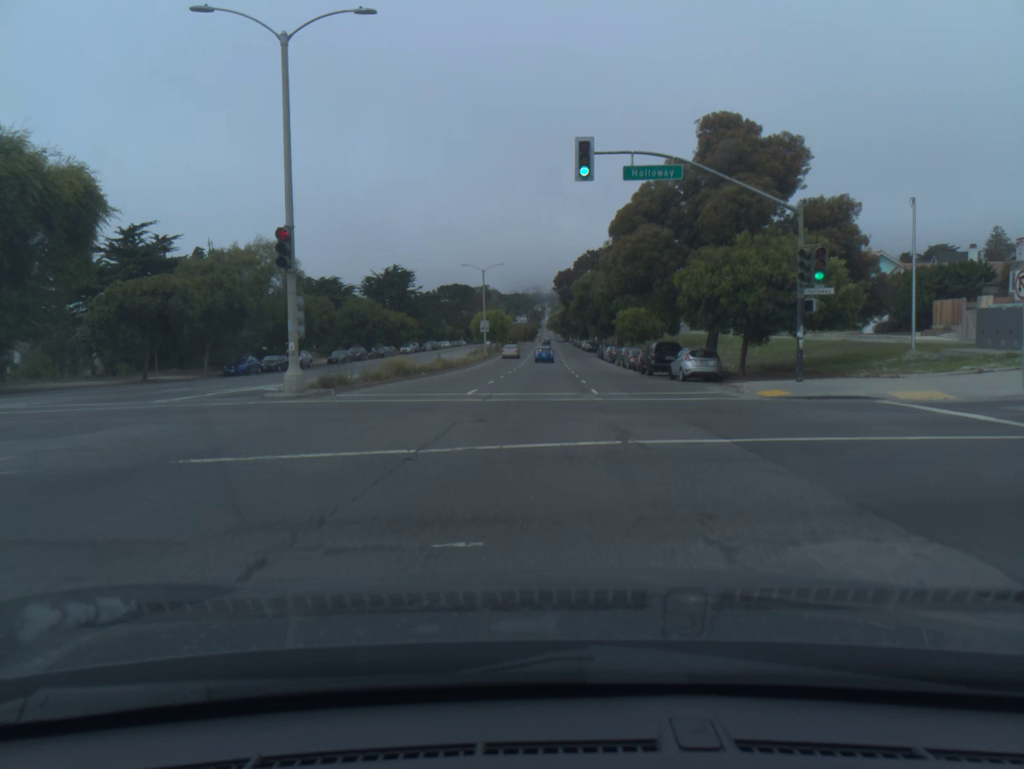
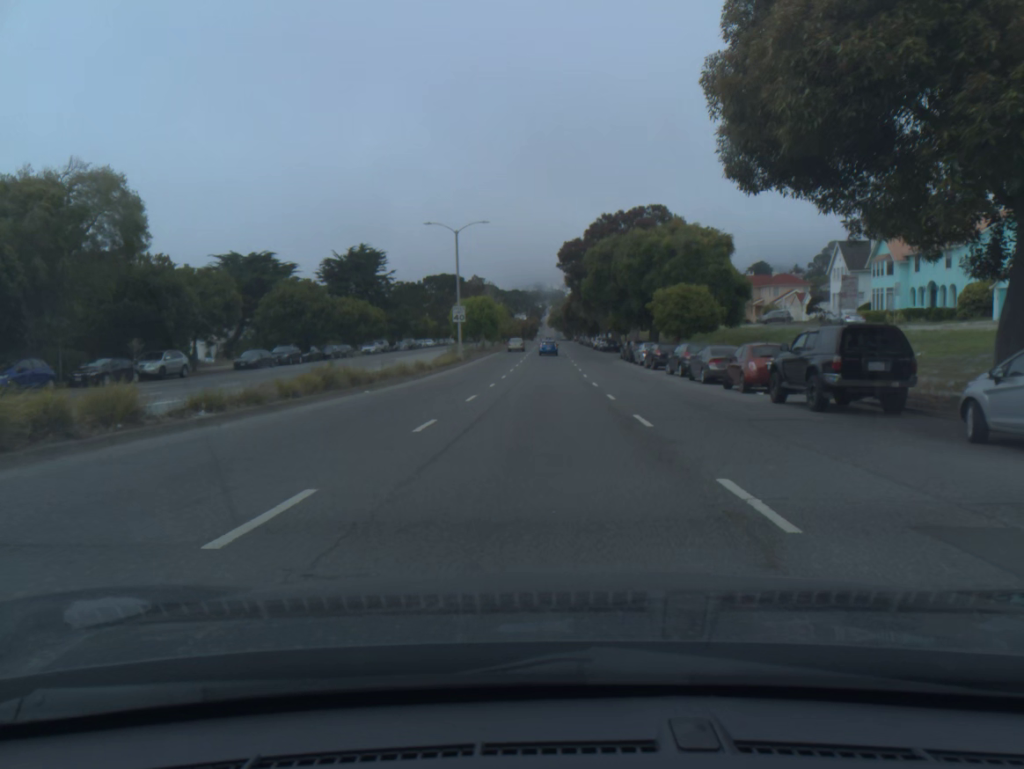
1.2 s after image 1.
(0.0, +24.9) m; 0°
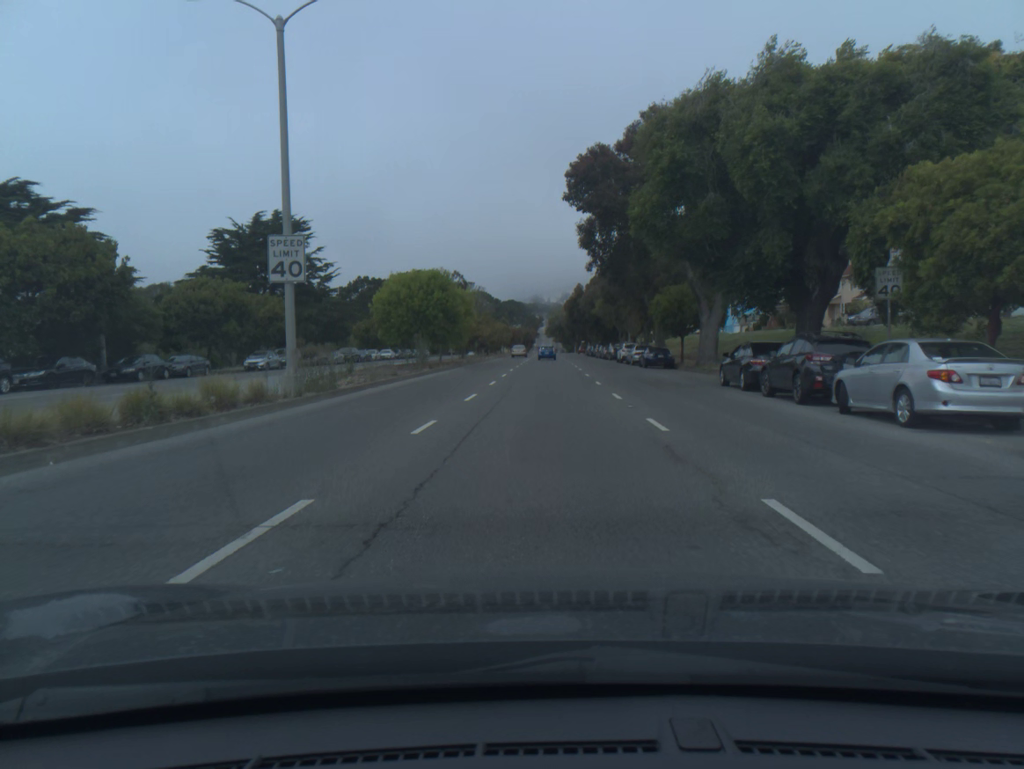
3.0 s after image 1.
(+0.3, +37.4) m; 0°
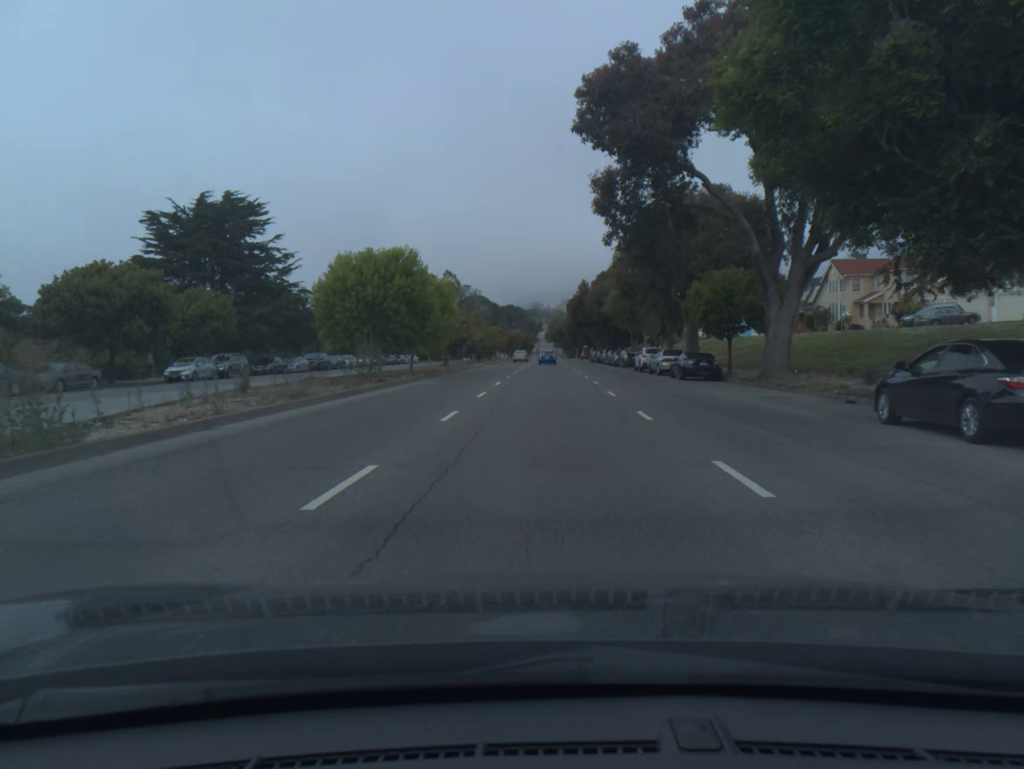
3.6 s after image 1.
(0.0, +12.4) m; 0°
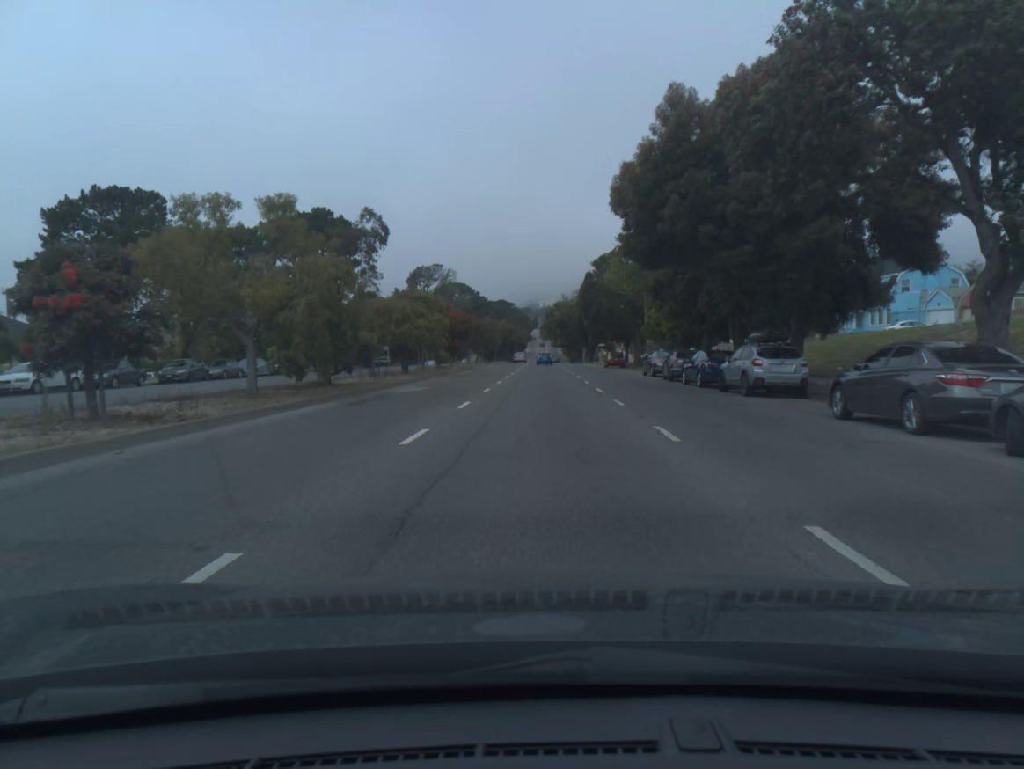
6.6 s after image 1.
(+0.4, +61.6) m; 0°
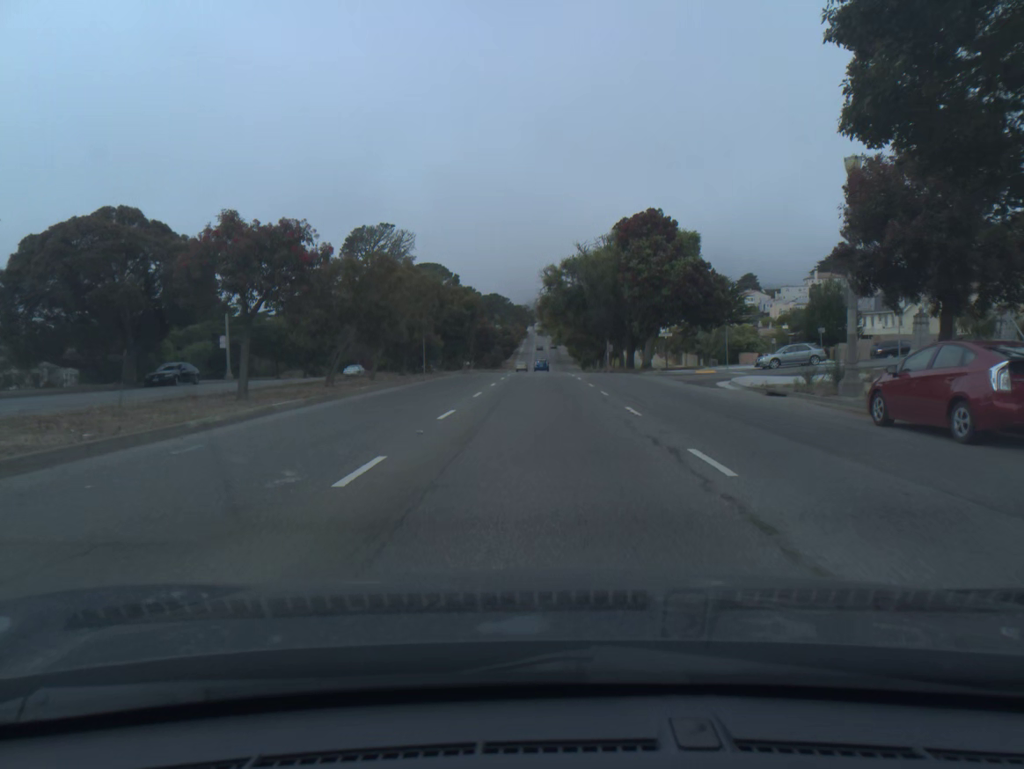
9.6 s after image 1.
(0.0, +61.3) m; 0°
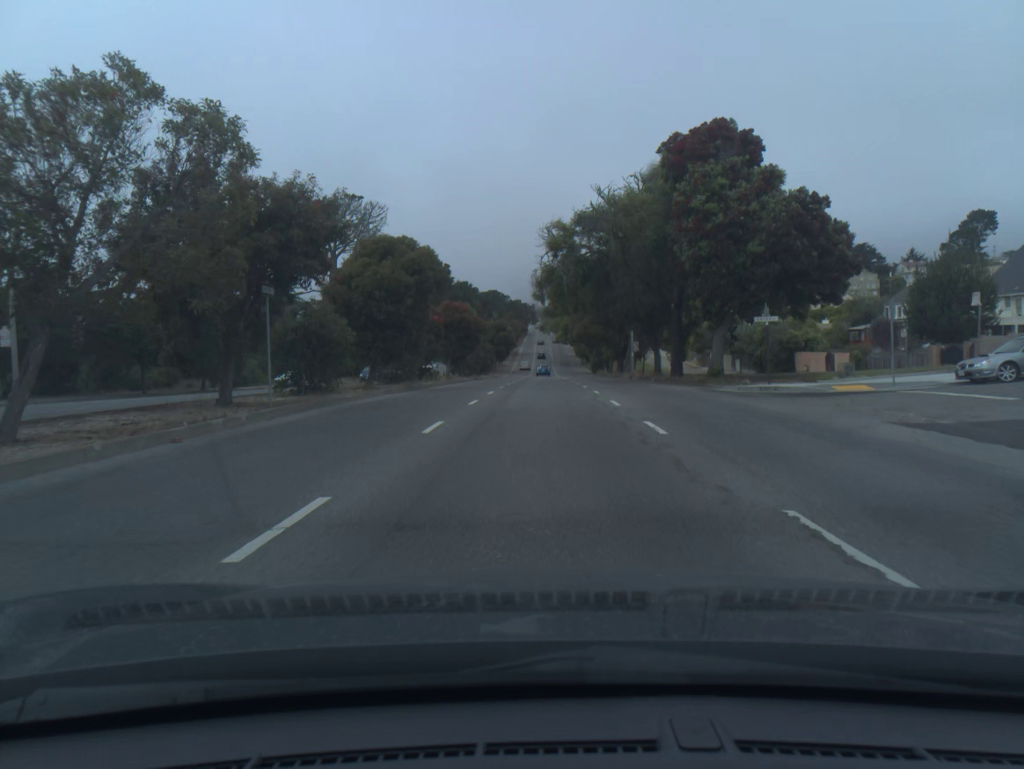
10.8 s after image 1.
(0.0, +24.5) m; 0°
